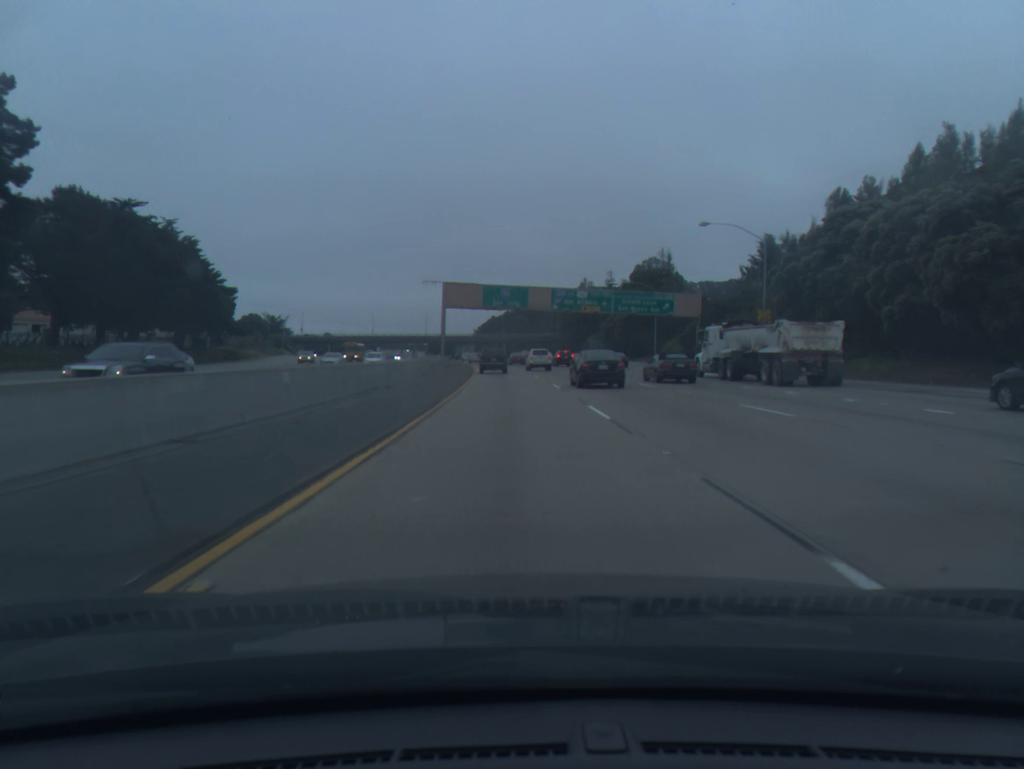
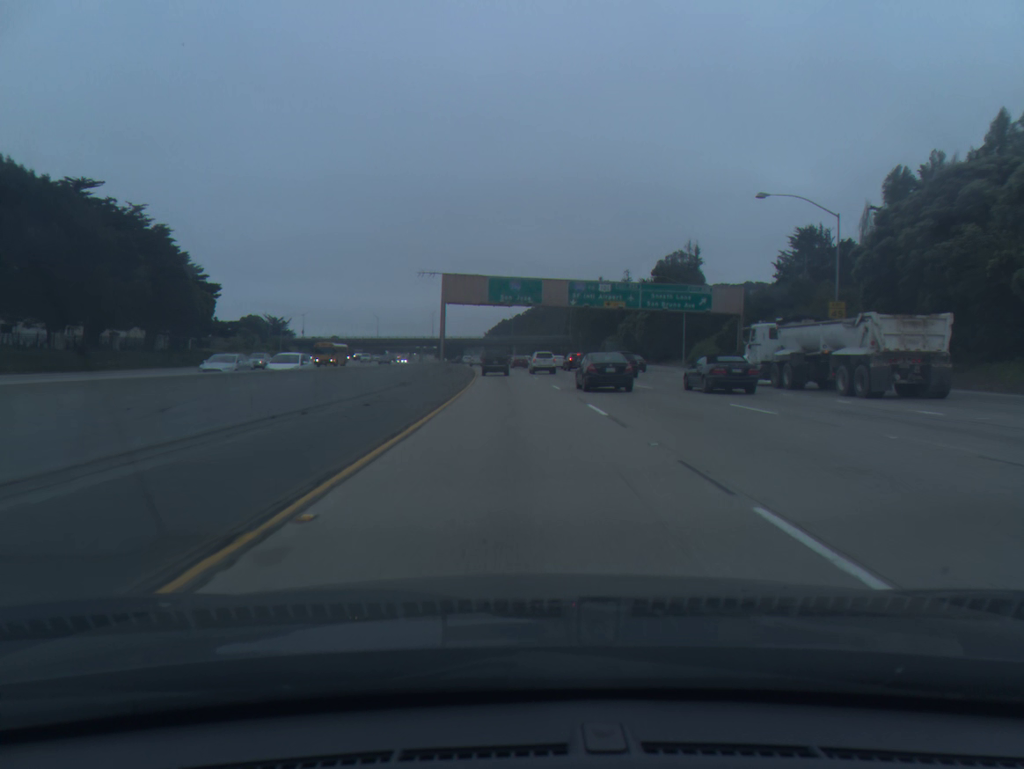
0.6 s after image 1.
(-0.1, +12.7) m; -1°
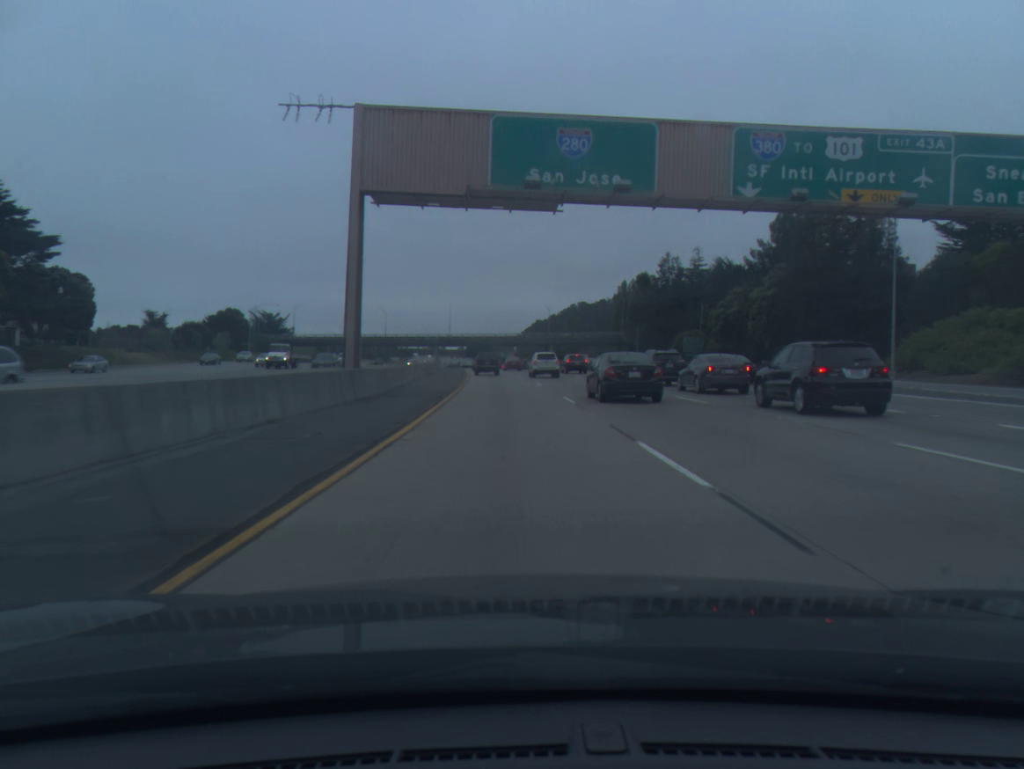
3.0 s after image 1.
(-1.0, +52.2) m; -2°
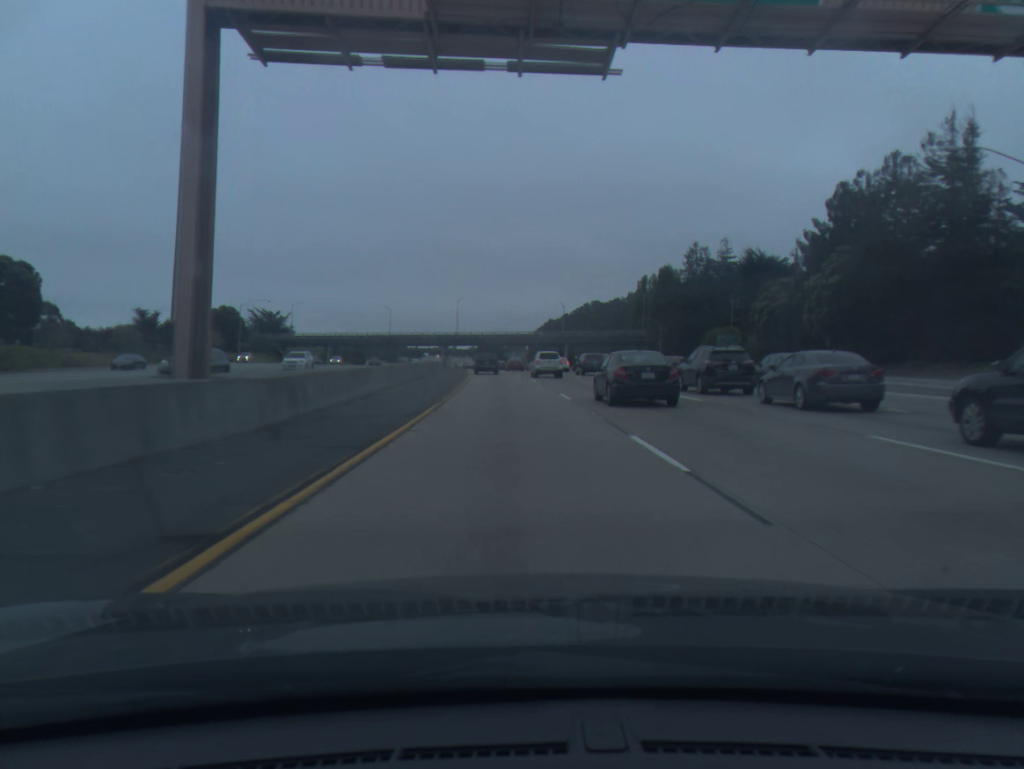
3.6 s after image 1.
(-0.1, +13.5) m; -1°
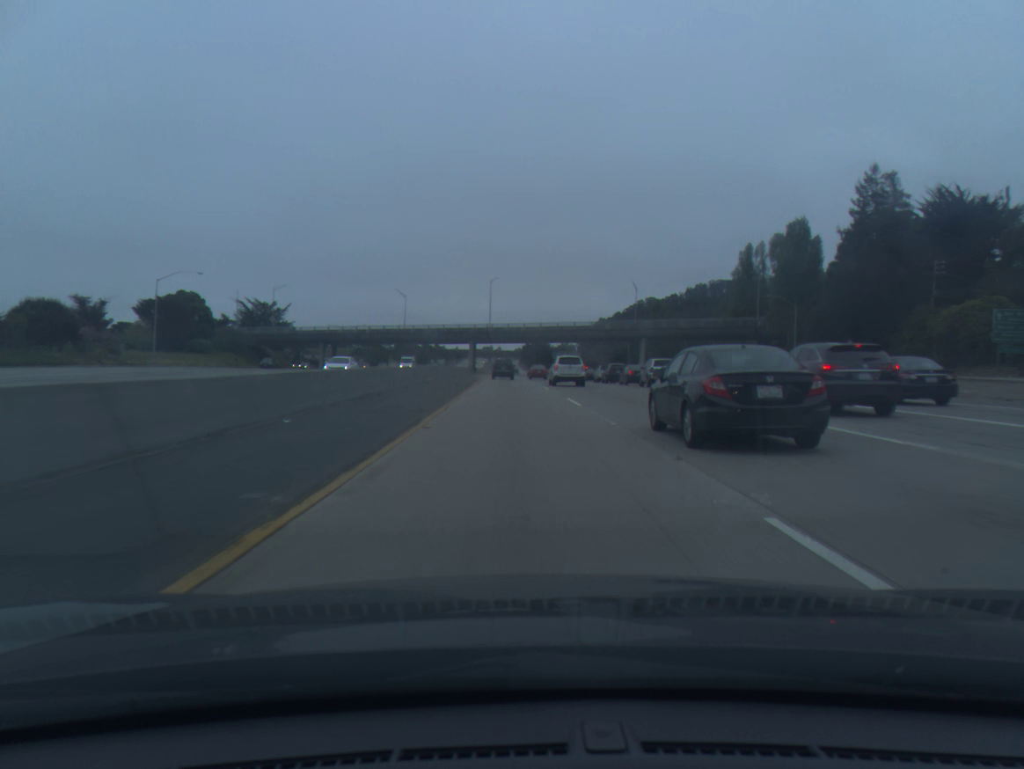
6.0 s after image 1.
(-1.8, +55.4) m; -3°
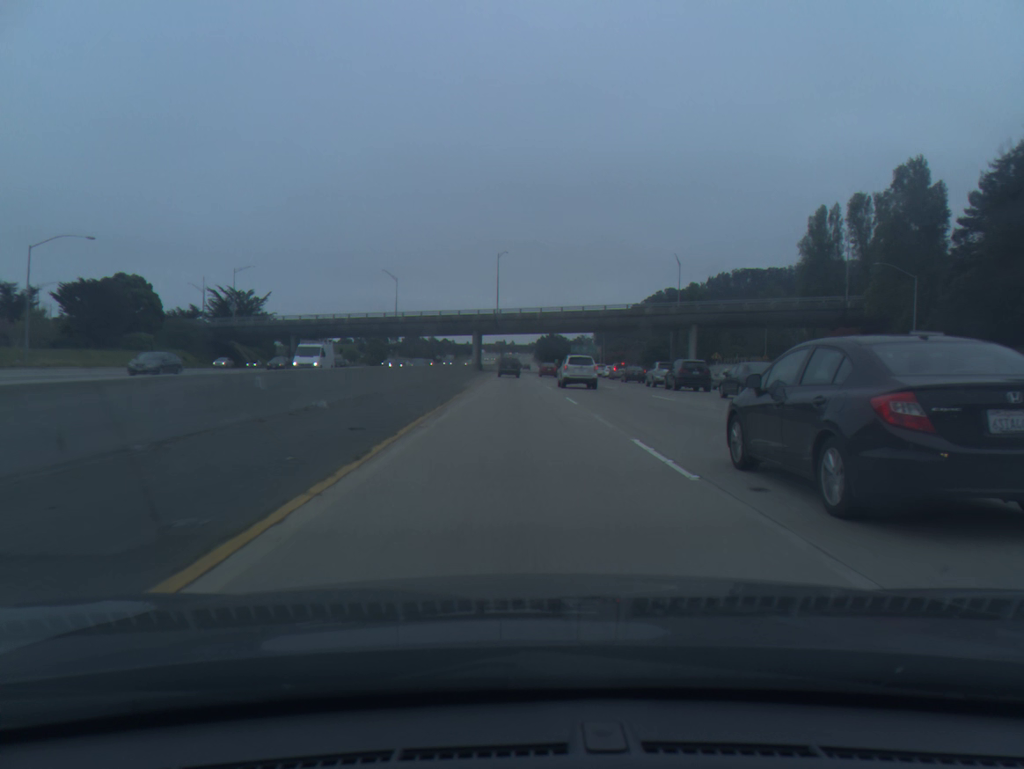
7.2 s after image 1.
(-0.3, +28.5) m; -1°
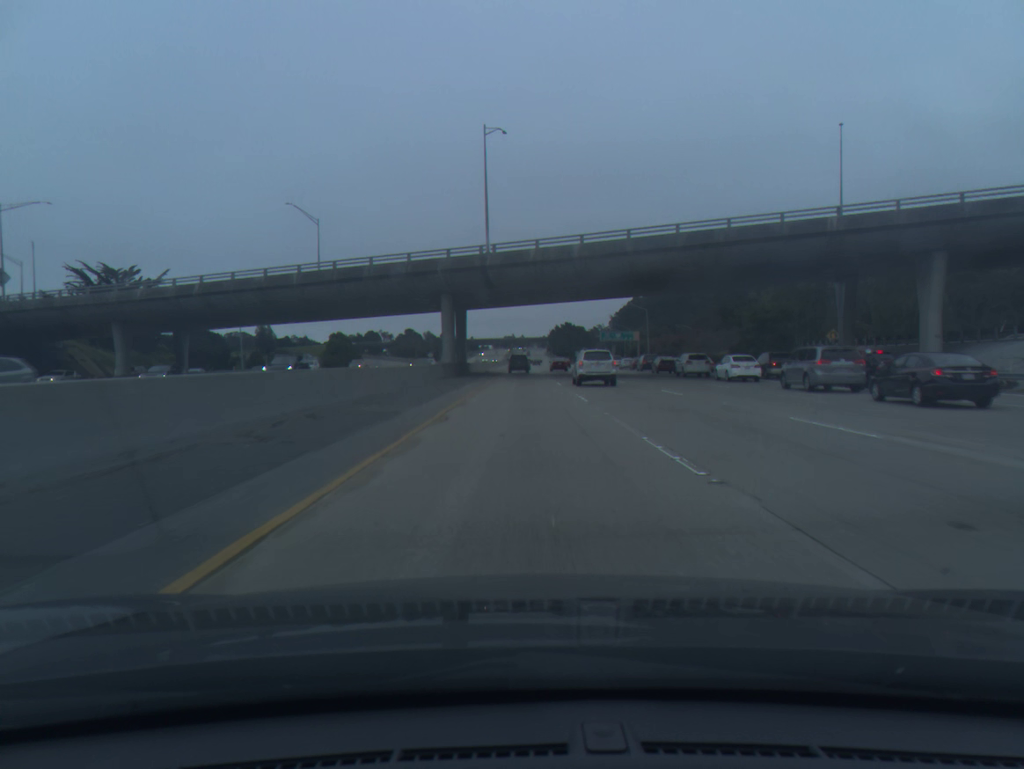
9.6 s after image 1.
(-0.7, +59.1) m; -1°
